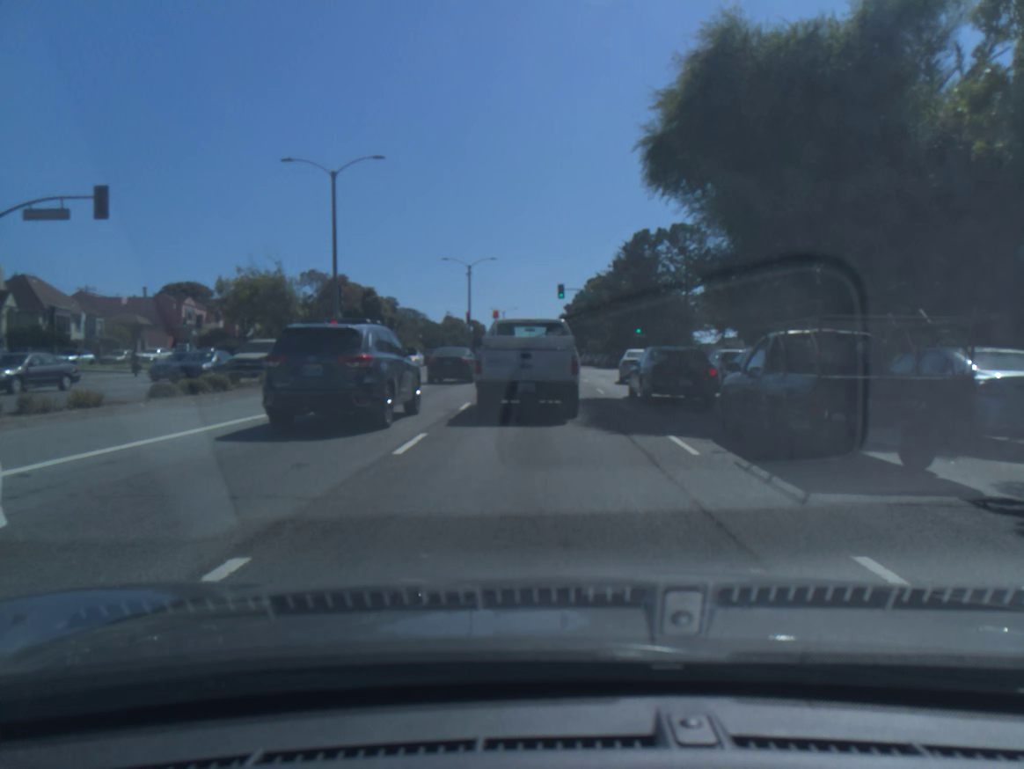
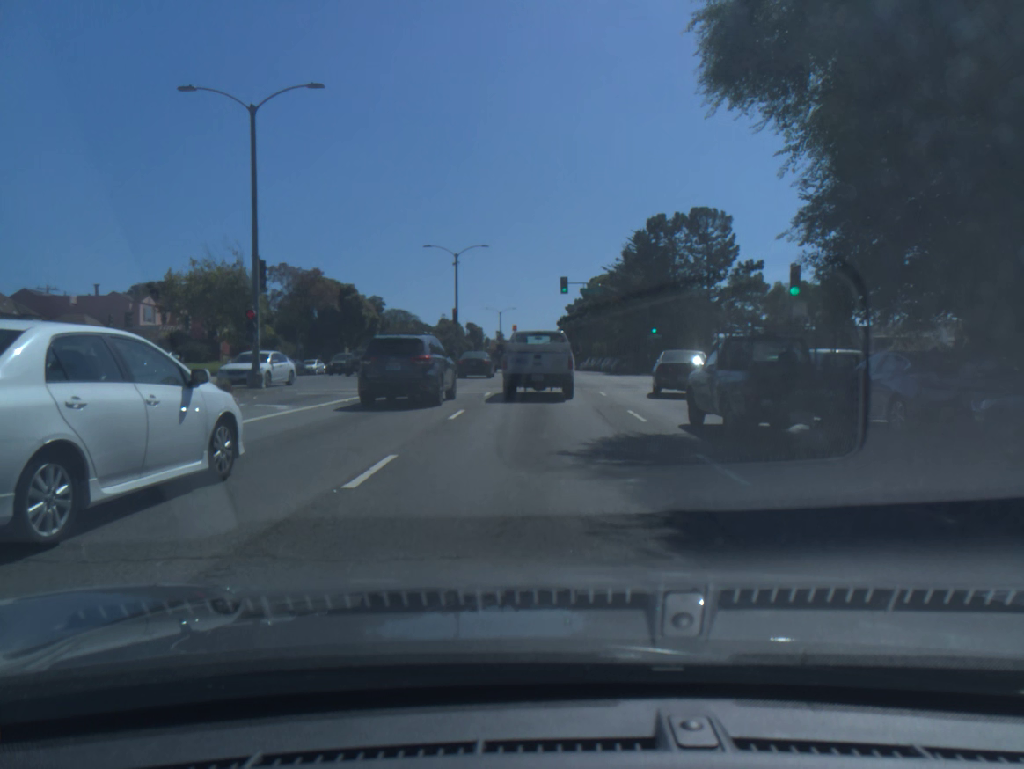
(+0.1, +9.5) m; +1°
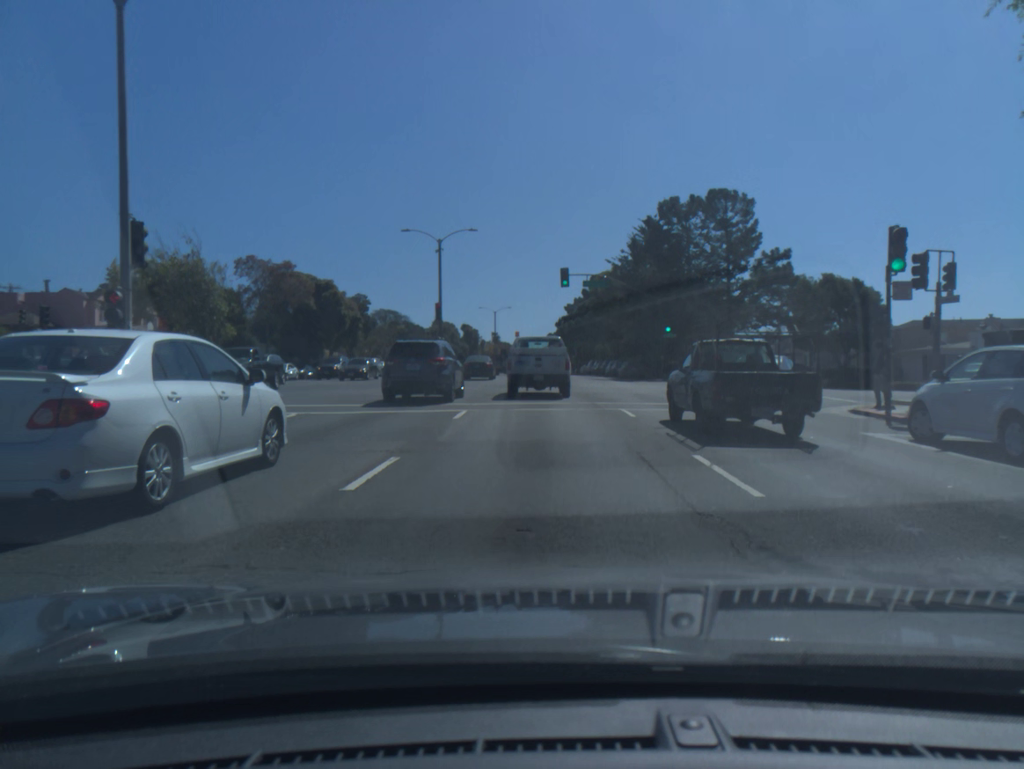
(0.0, +7.7) m; 0°
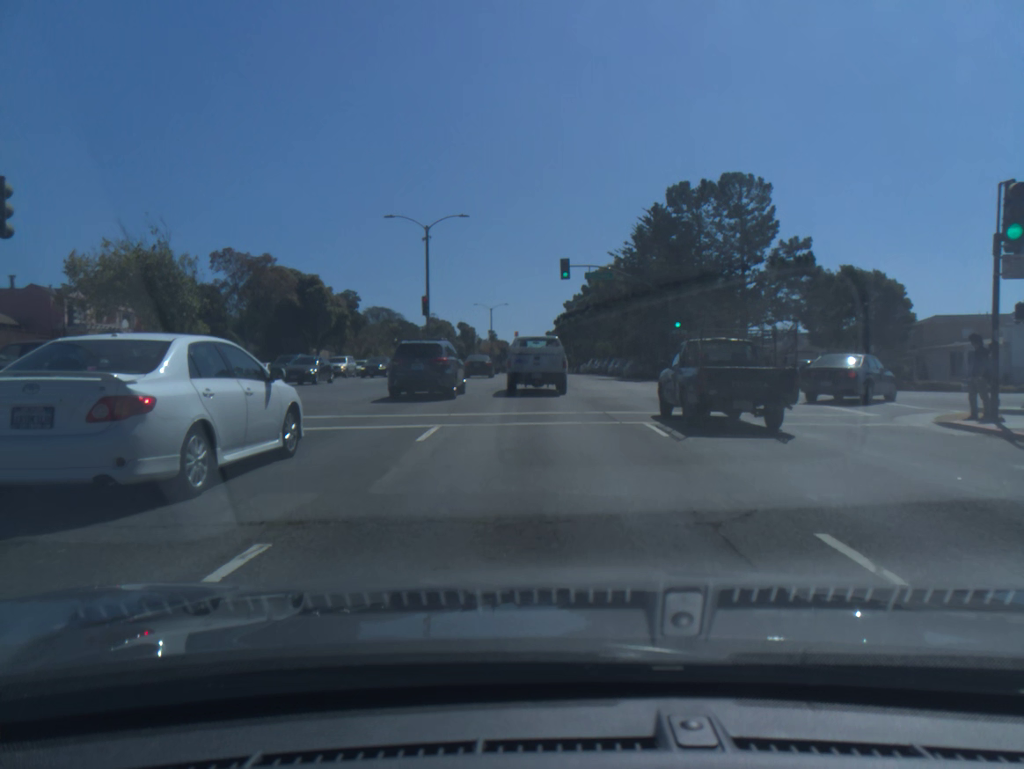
(0.0, +4.5) m; 0°
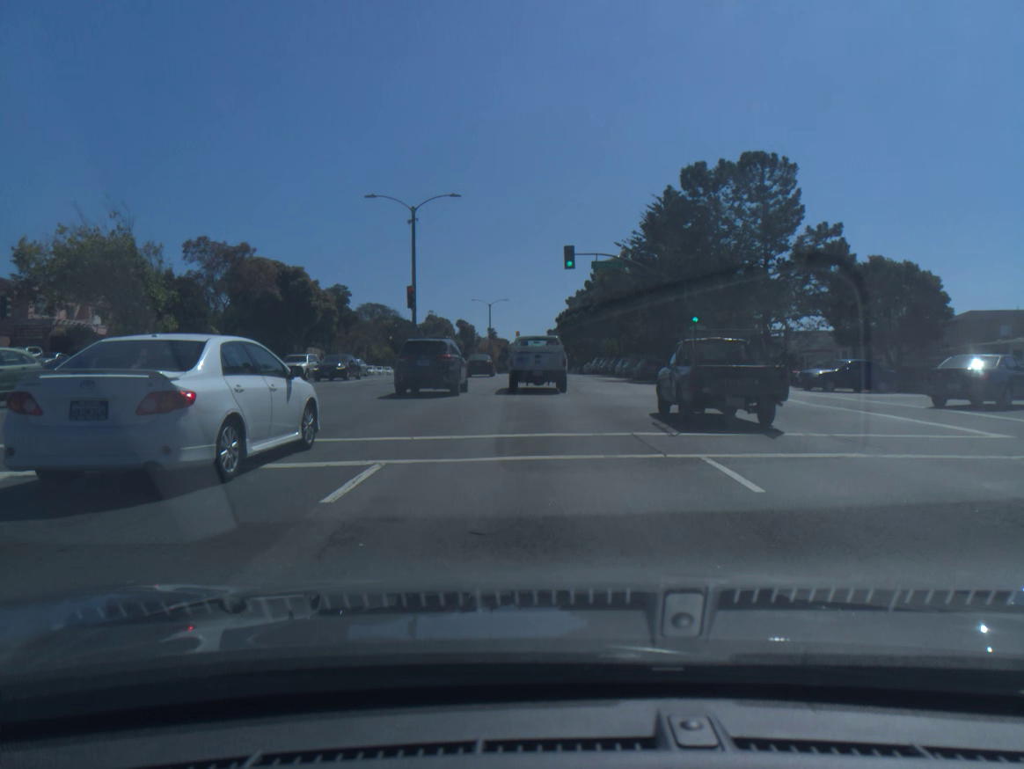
(0.0, +4.9) m; 0°
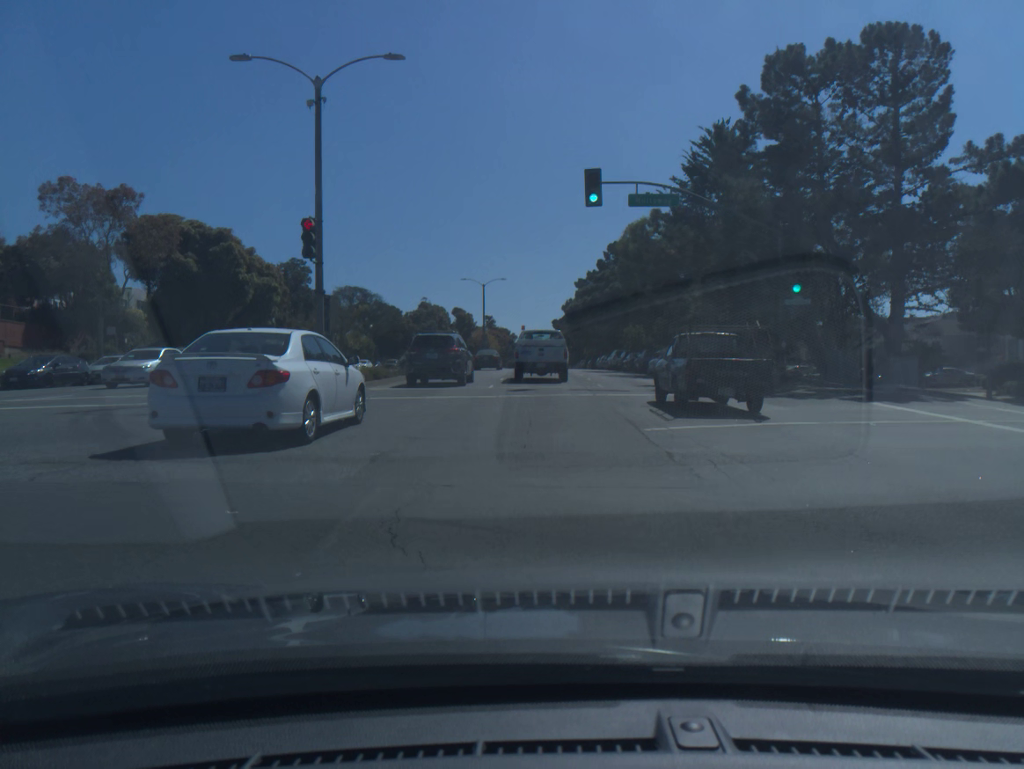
(0.0, +16.8) m; 0°
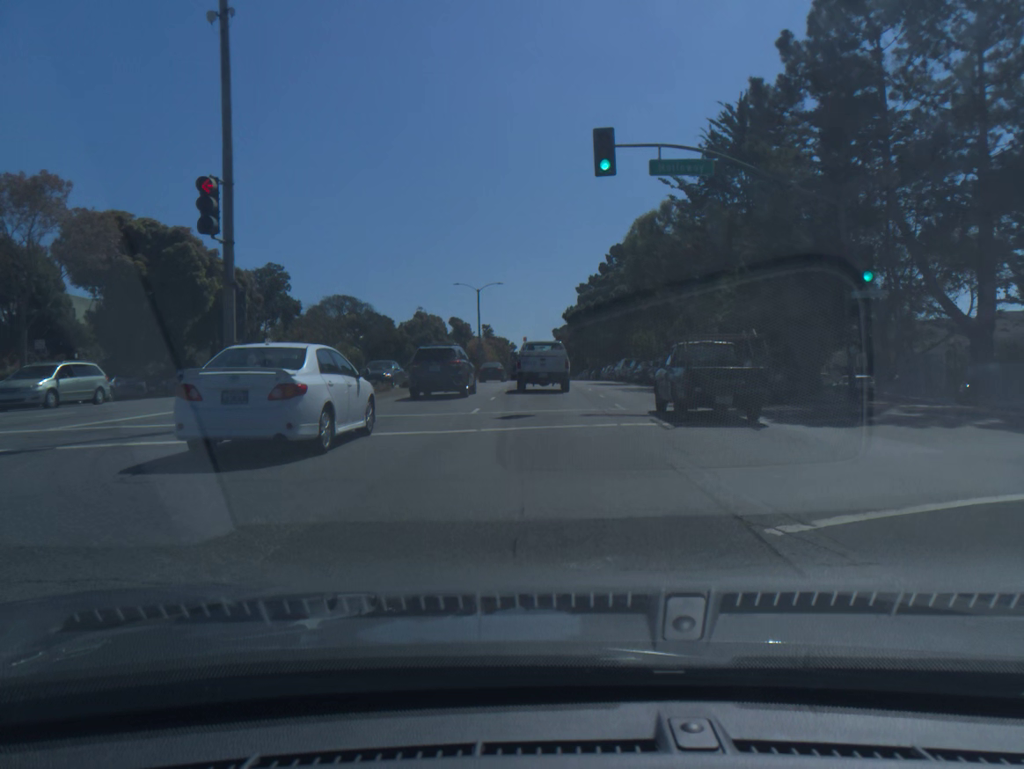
(0.0, +6.2) m; 0°
